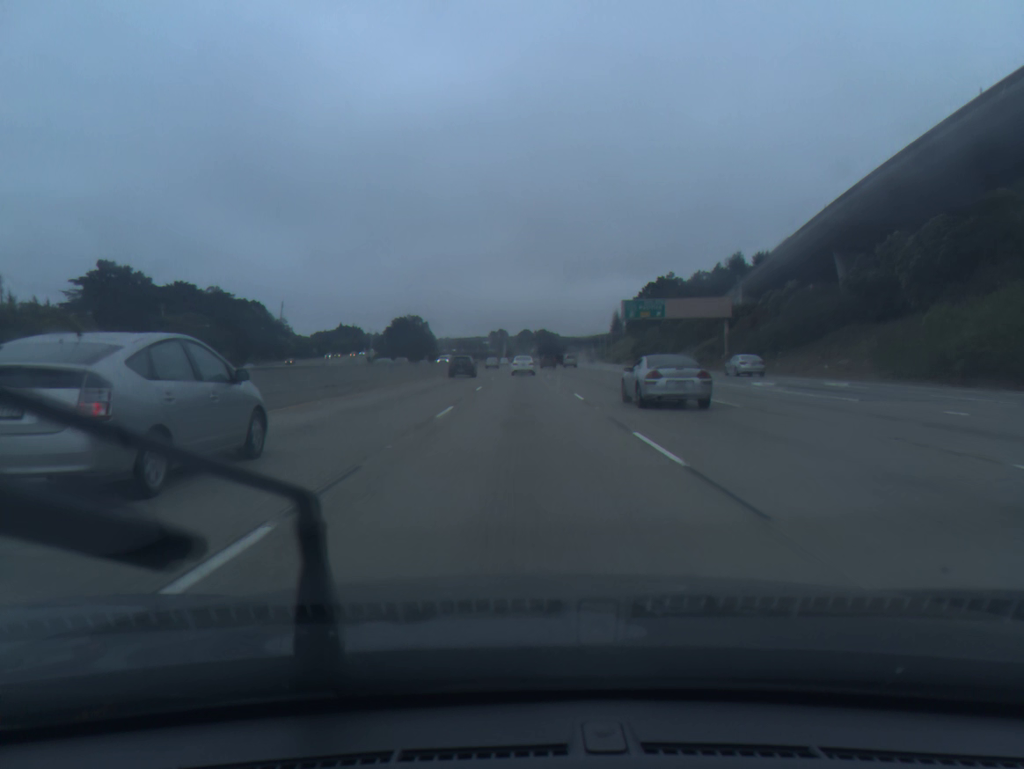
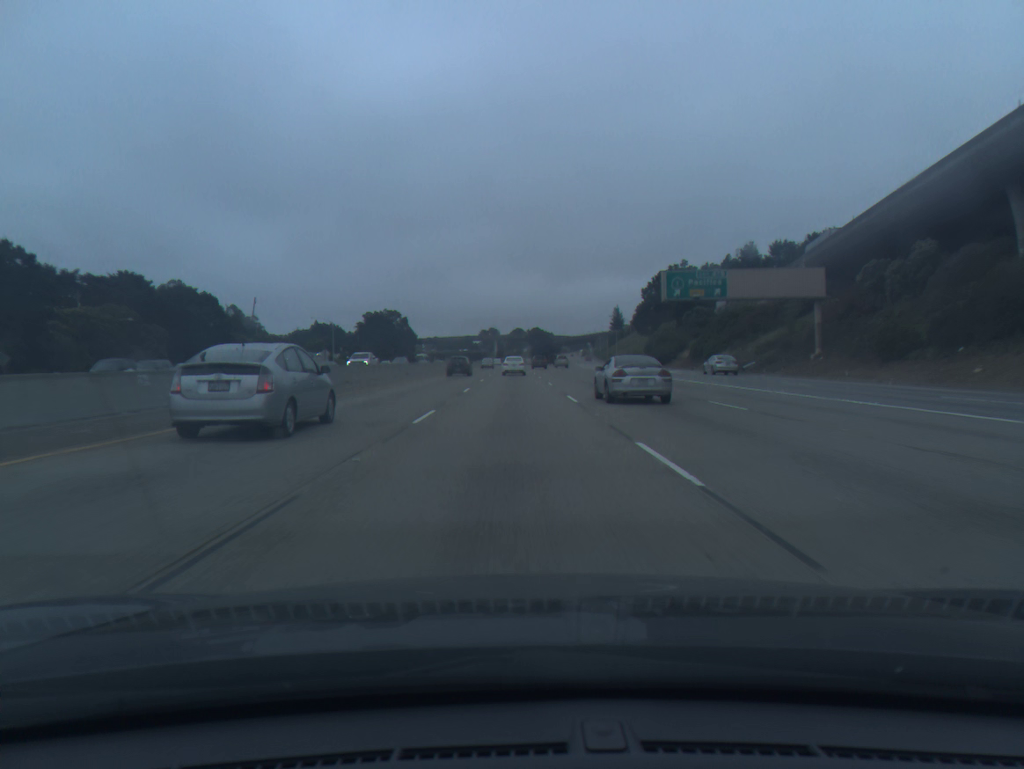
(+0.2, +30.8) m; +1°
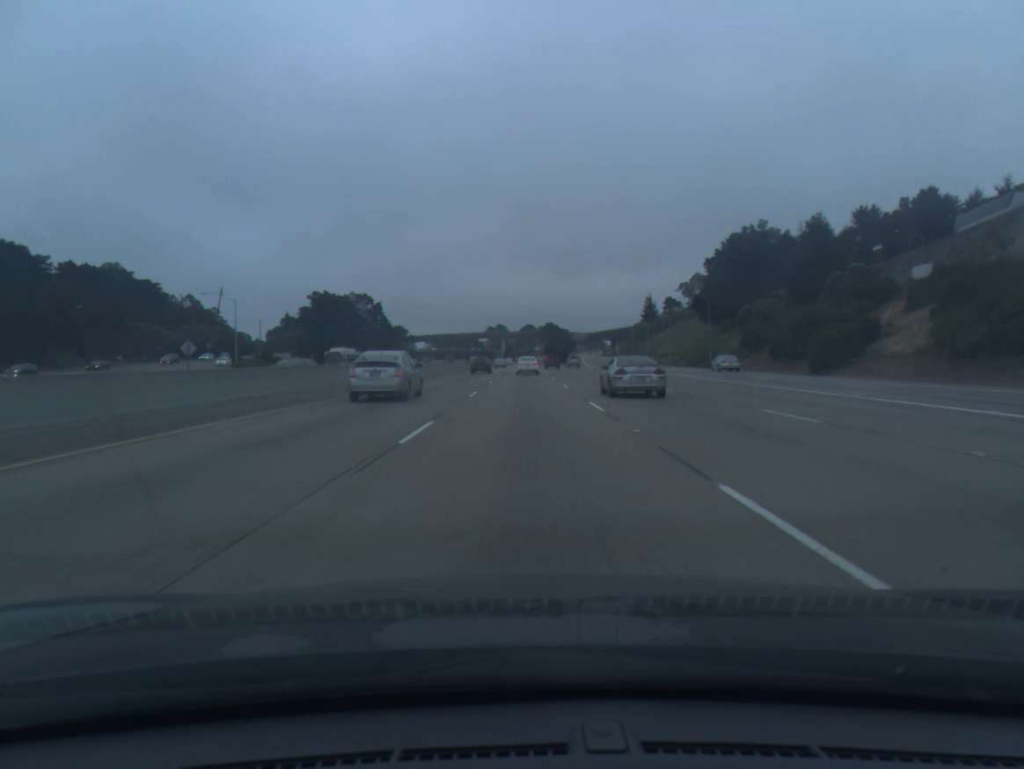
(-0.5, +62.1) m; -1°
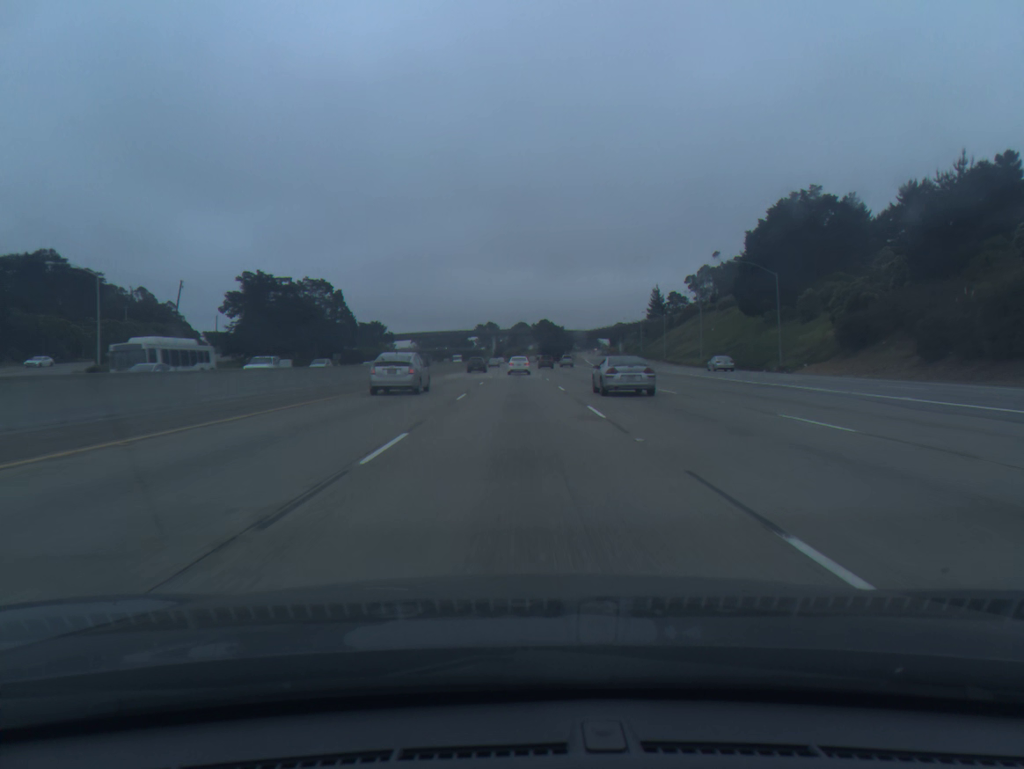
(+0.1, +31.3) m; 0°
